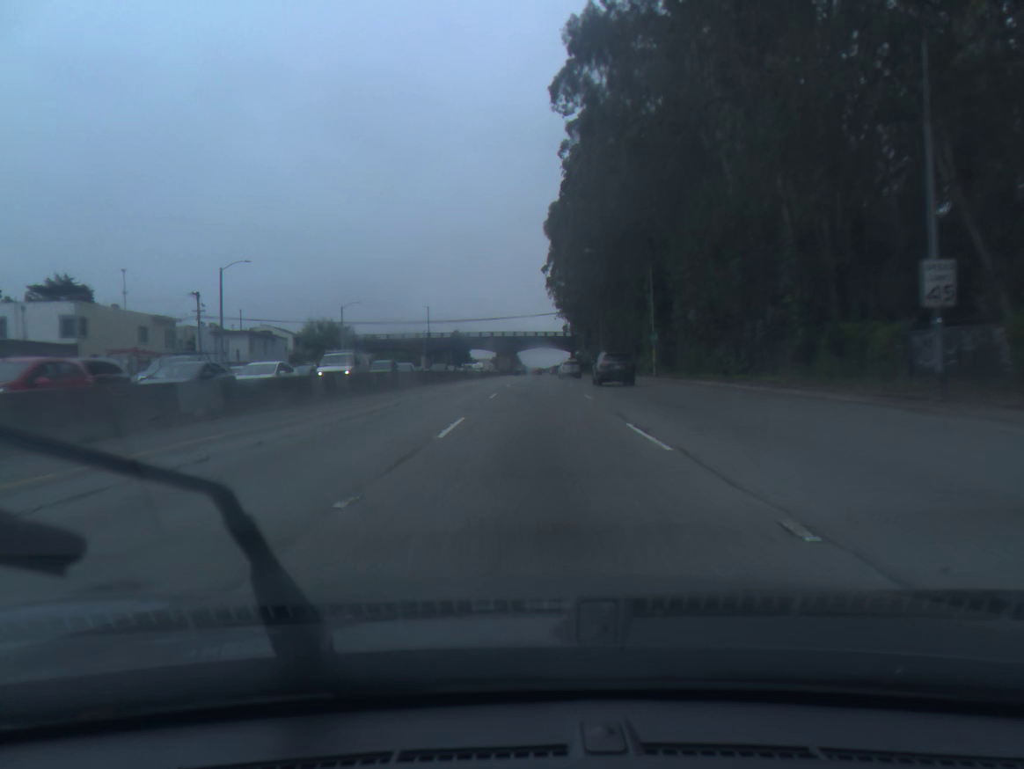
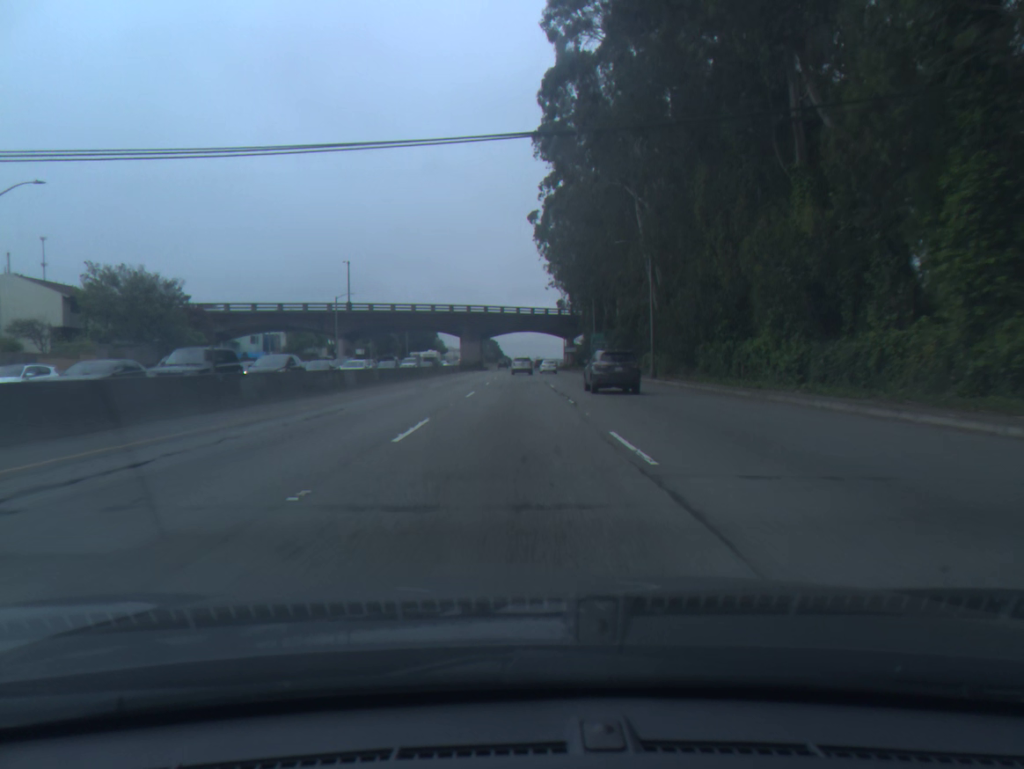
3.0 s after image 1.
(+1.4, +58.7) m; +1°
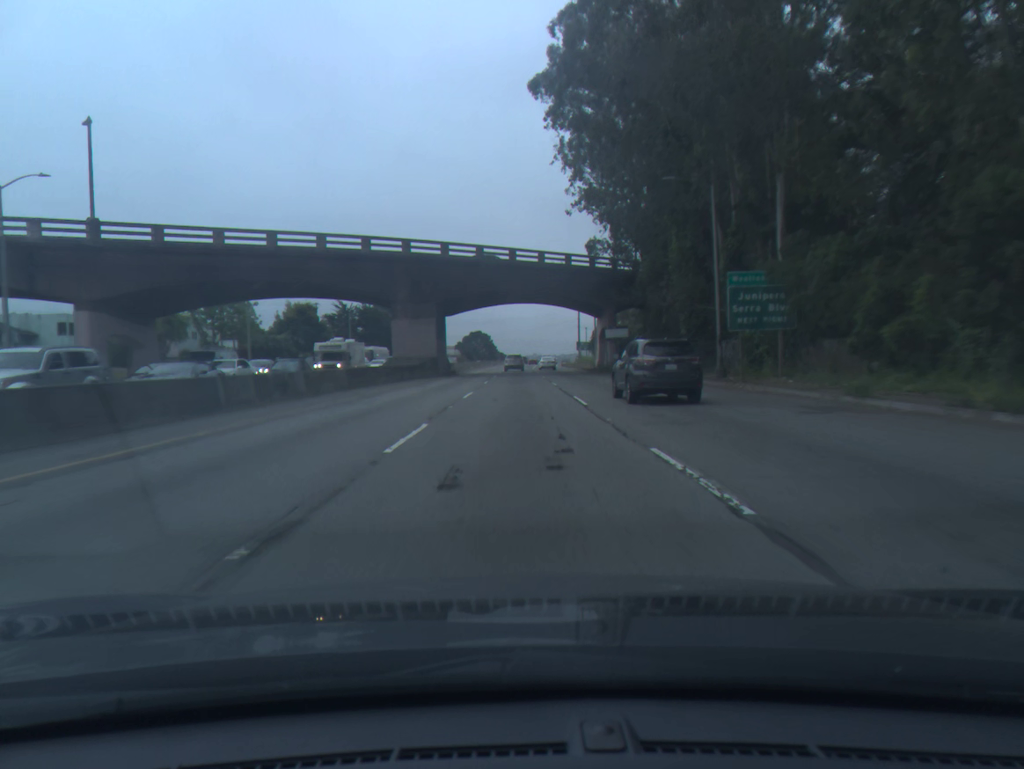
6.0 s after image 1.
(-0.3, +61.6) m; 0°
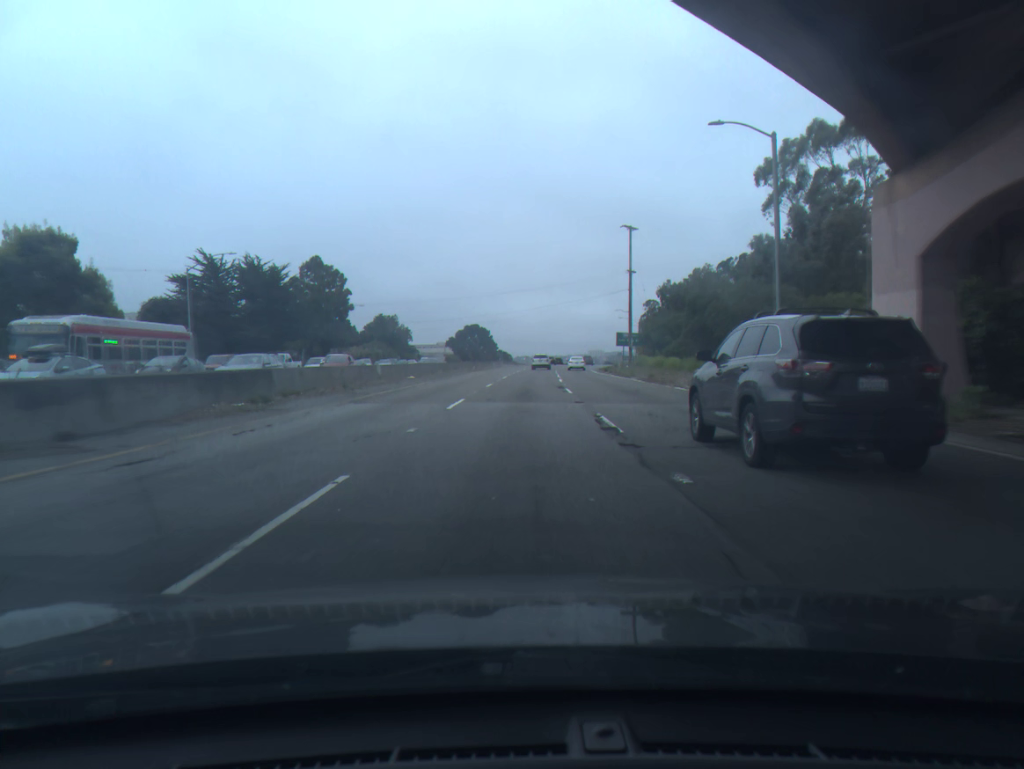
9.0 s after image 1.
(-0.3, +65.5) m; -1°
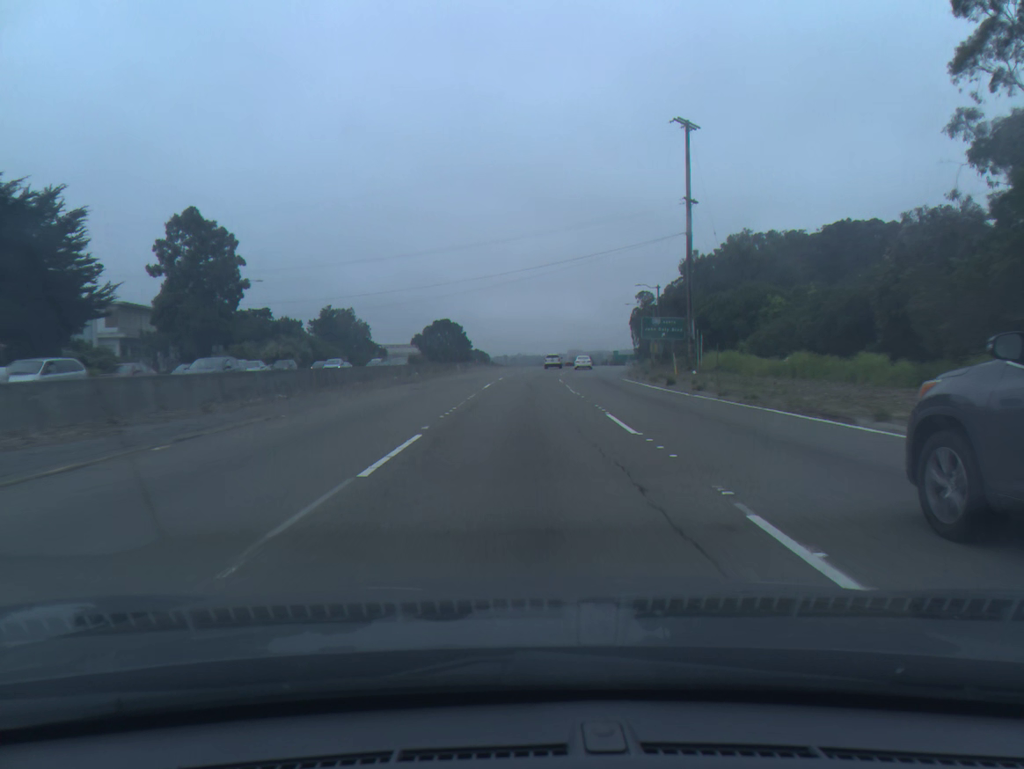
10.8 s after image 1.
(+0.4, +39.2) m; +2°
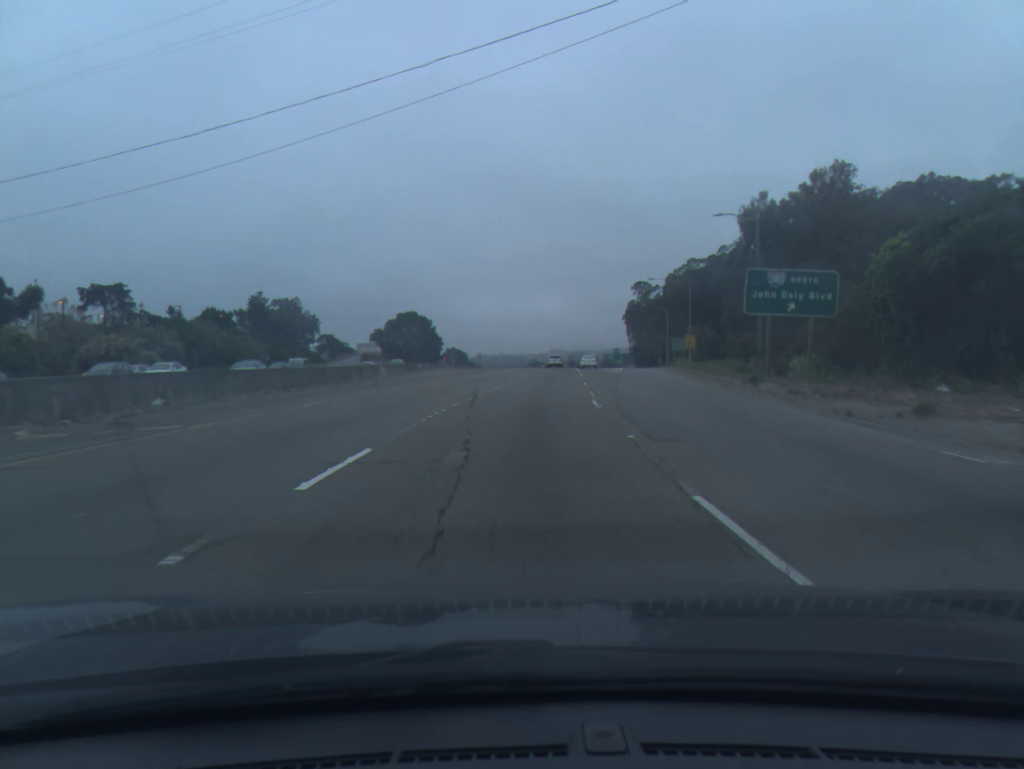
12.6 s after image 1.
(+0.6, +38.9) m; +1°
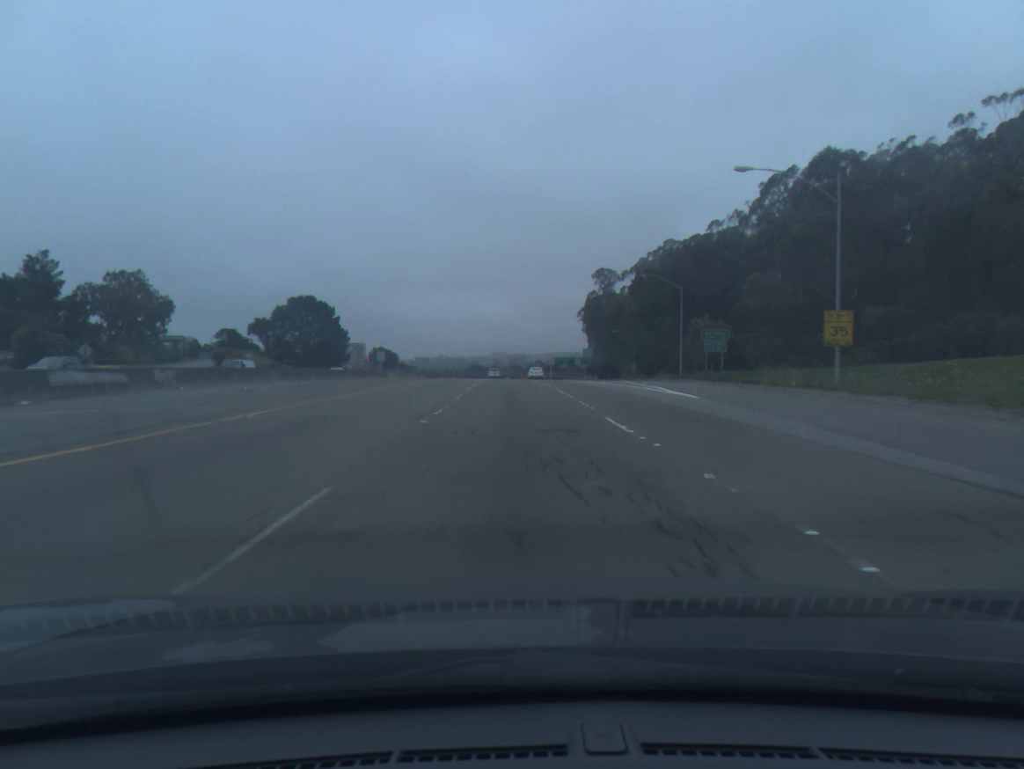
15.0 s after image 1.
(+1.8, +51.7) m; +4°
